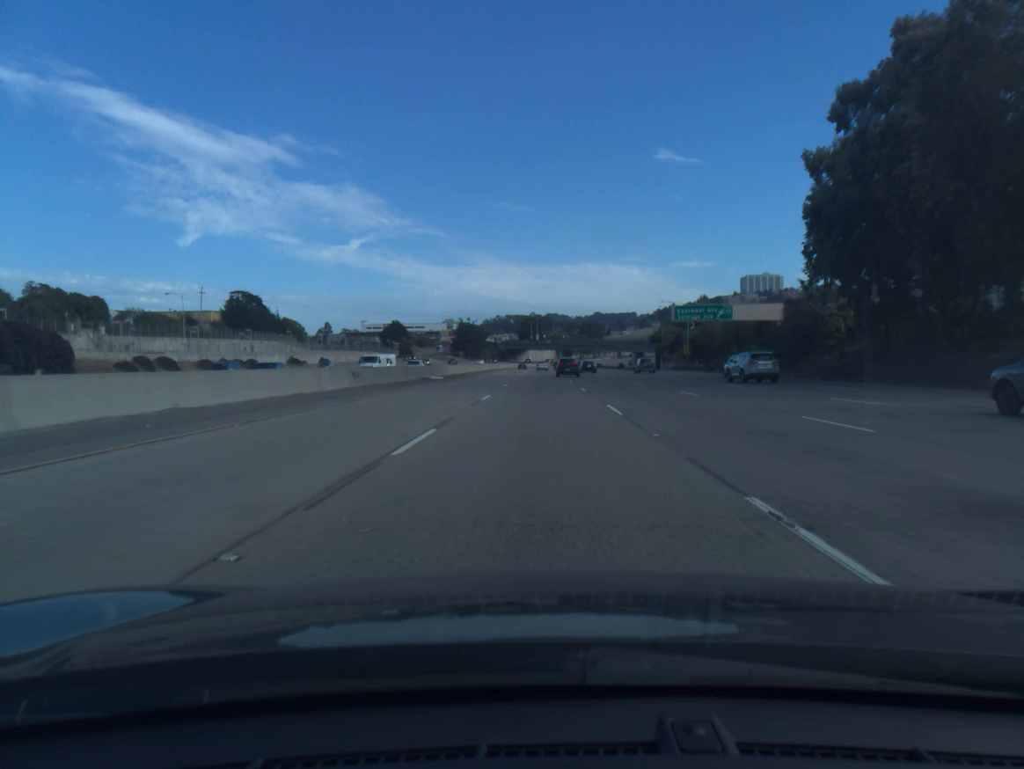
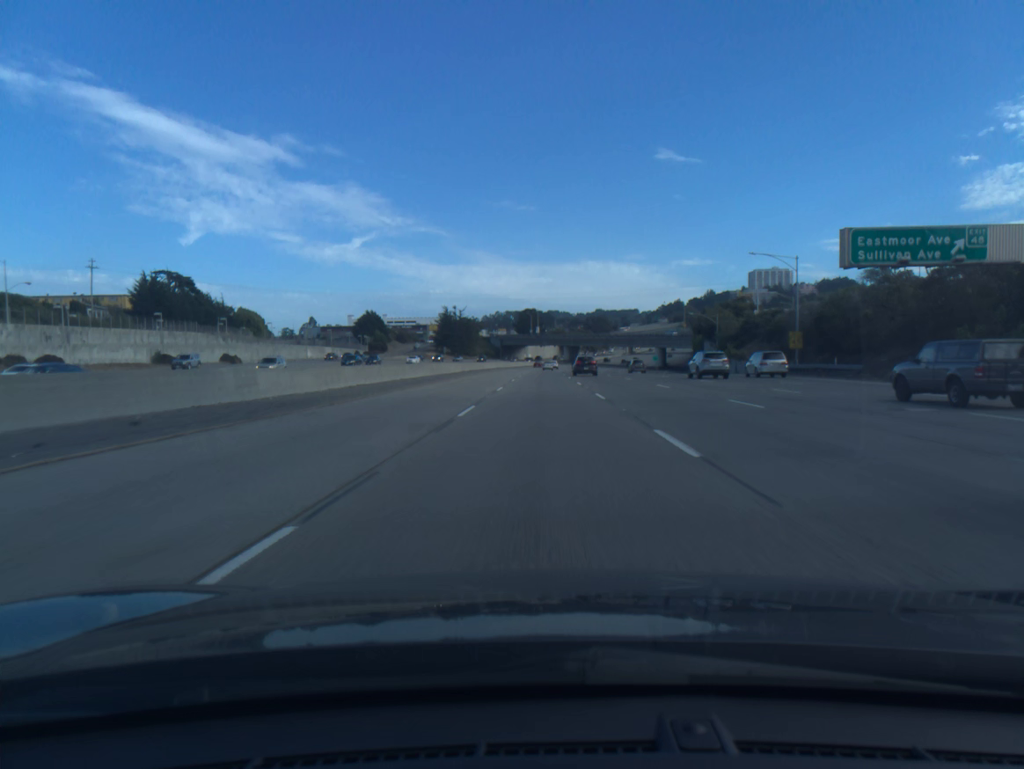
(-0.1, +51.9) m; 0°
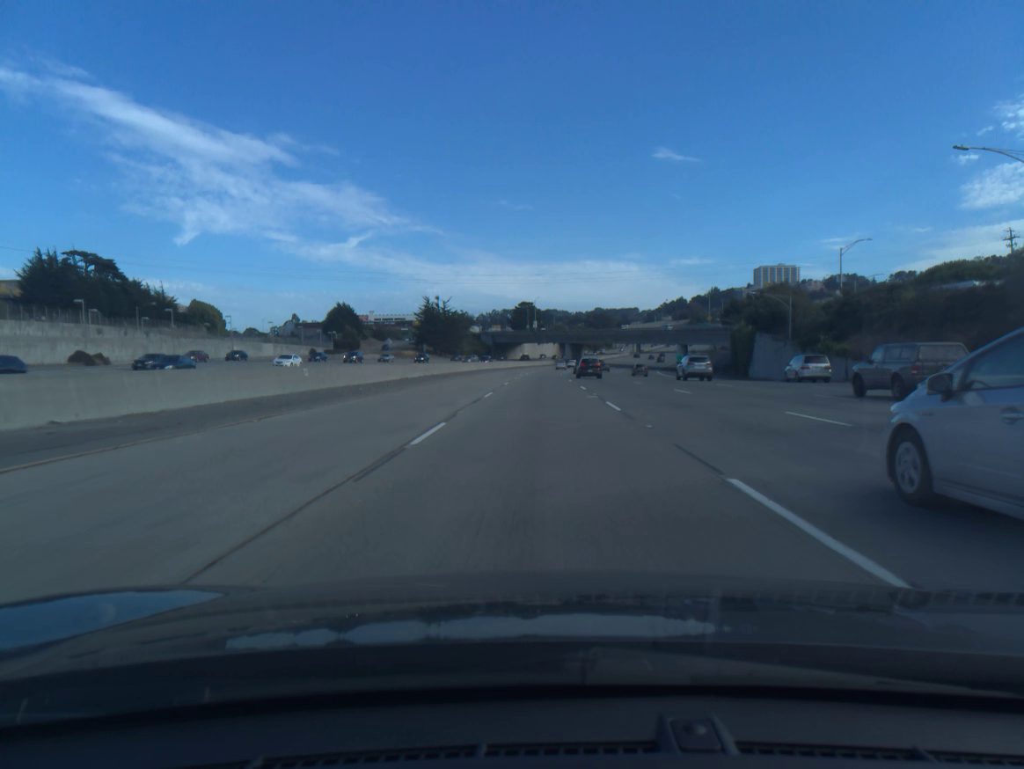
(+0.1, +34.9) m; 0°
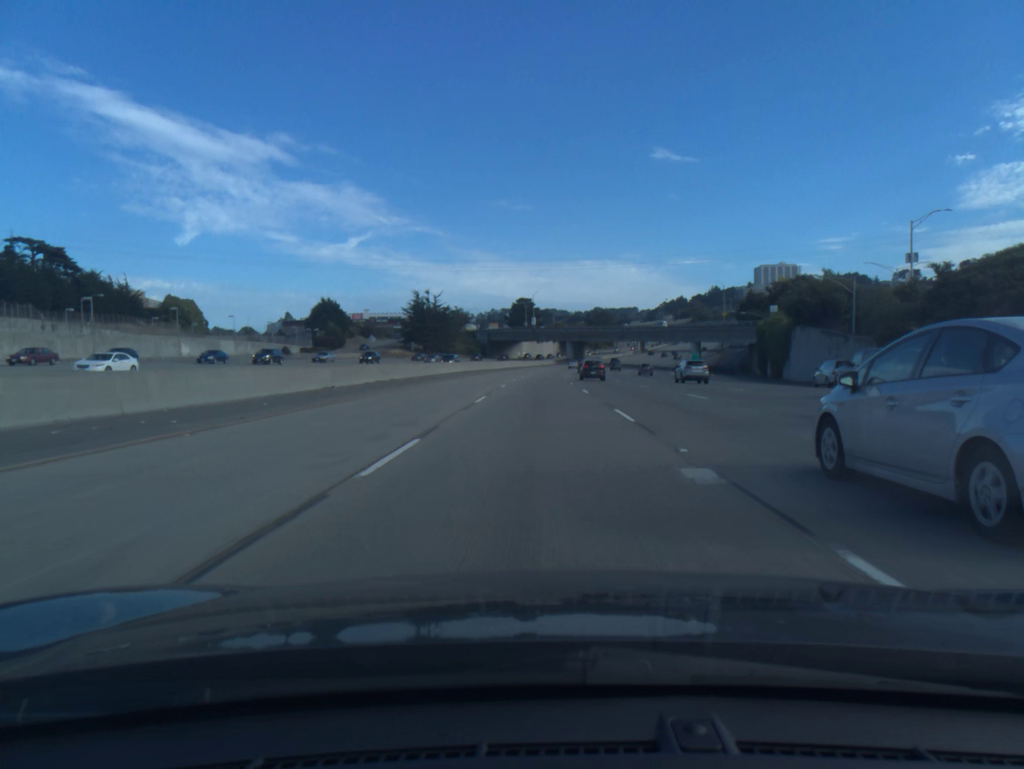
(0.0, +17.5) m; 0°
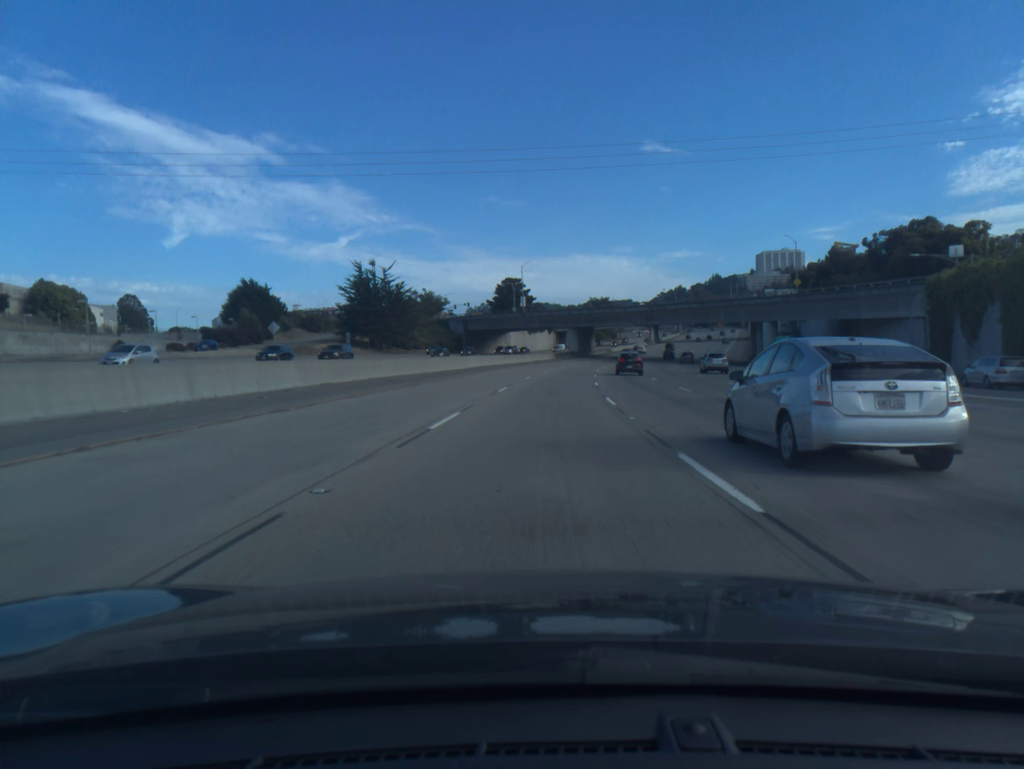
(+0.1, +53.3) m; 0°
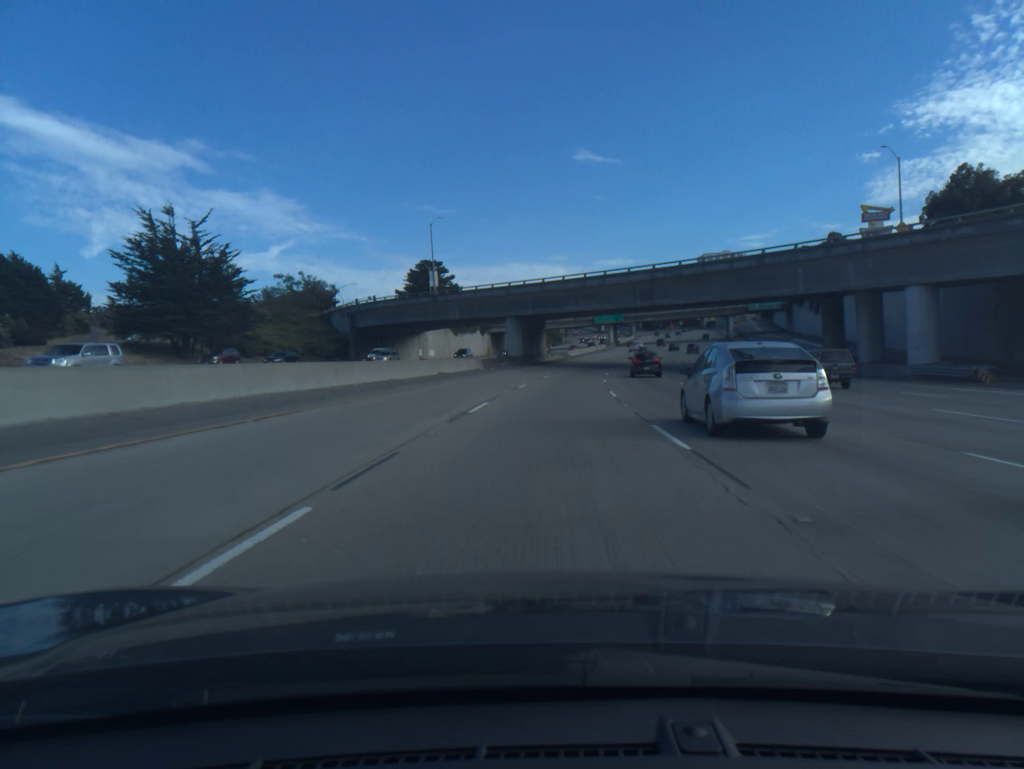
(+1.8, +54.4) m; +4°
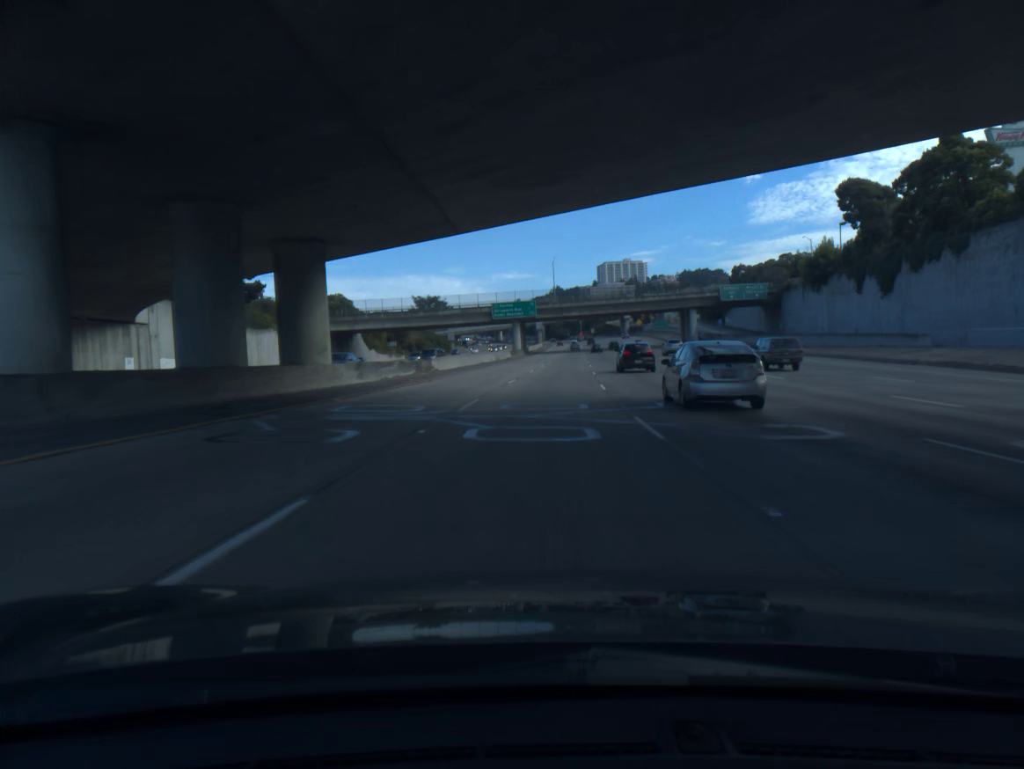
(+4.8, +72.5) m; +7°
